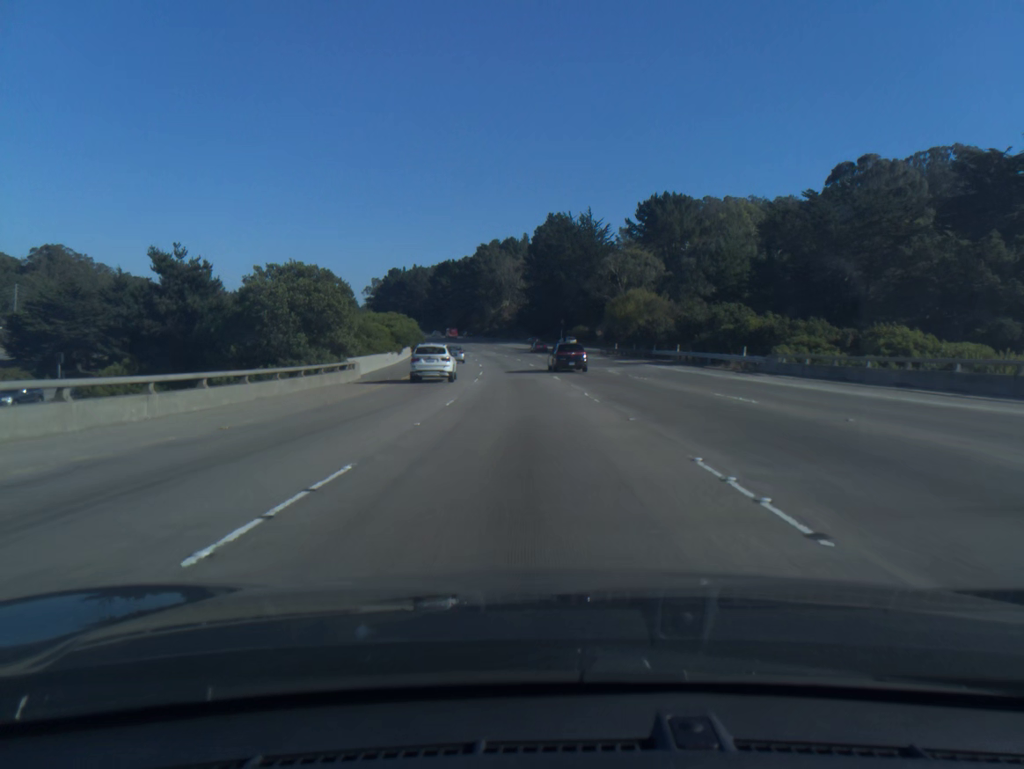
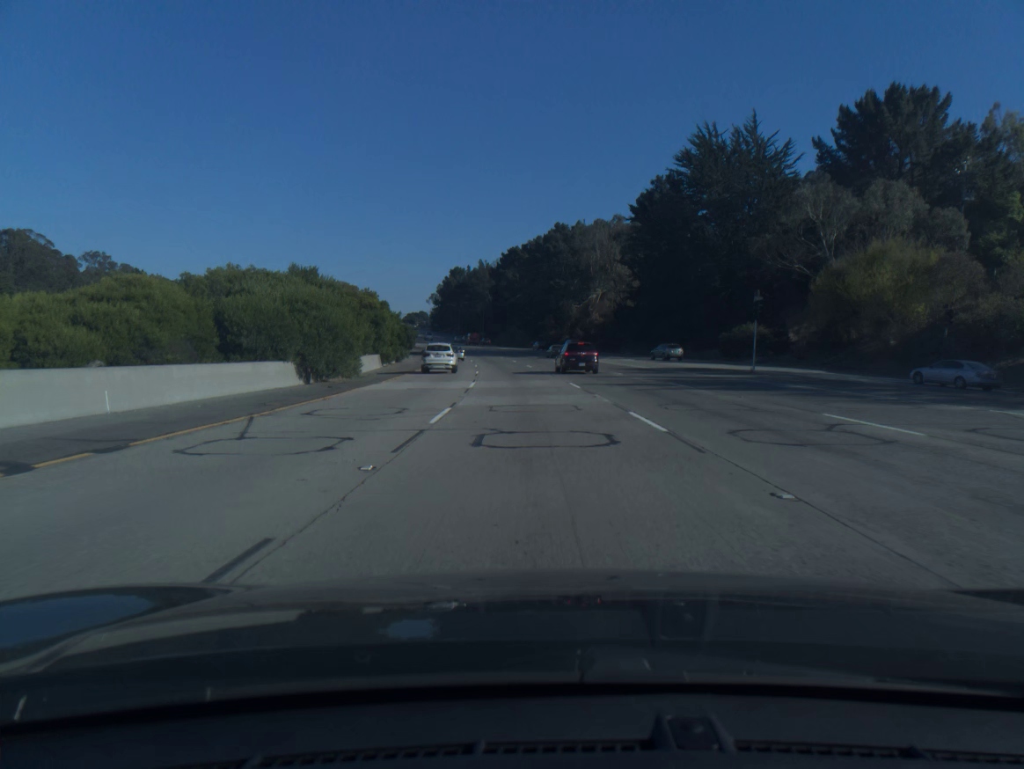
(-4.0, +71.7) m; -6°
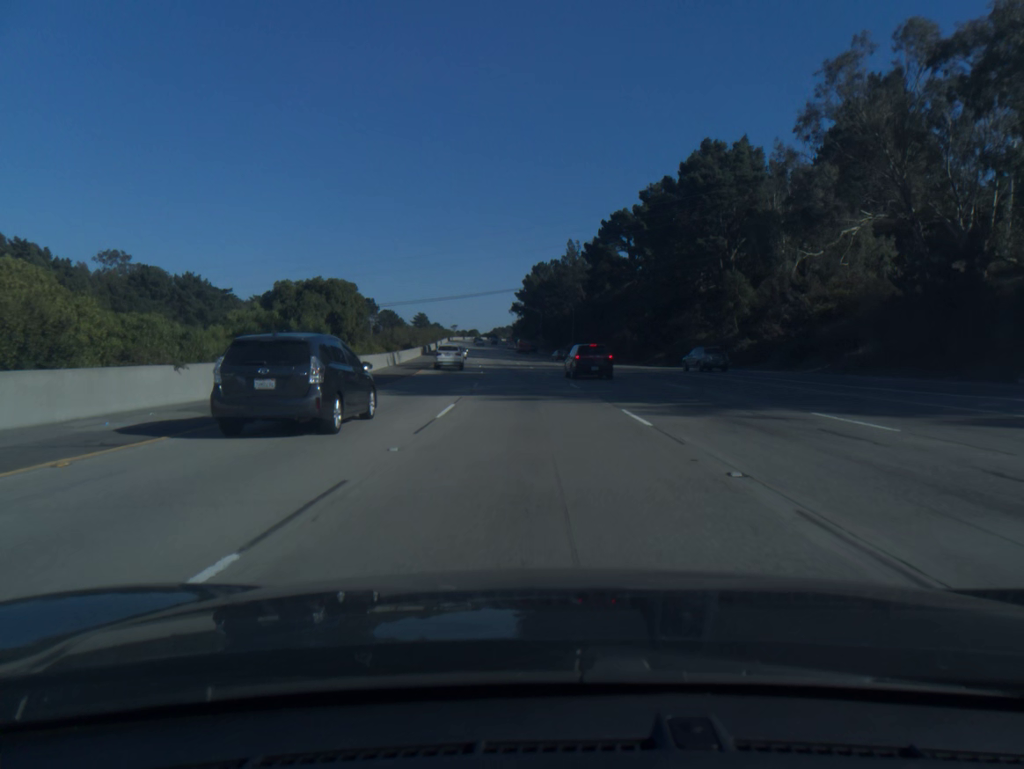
(-4.2, +71.0) m; -7°
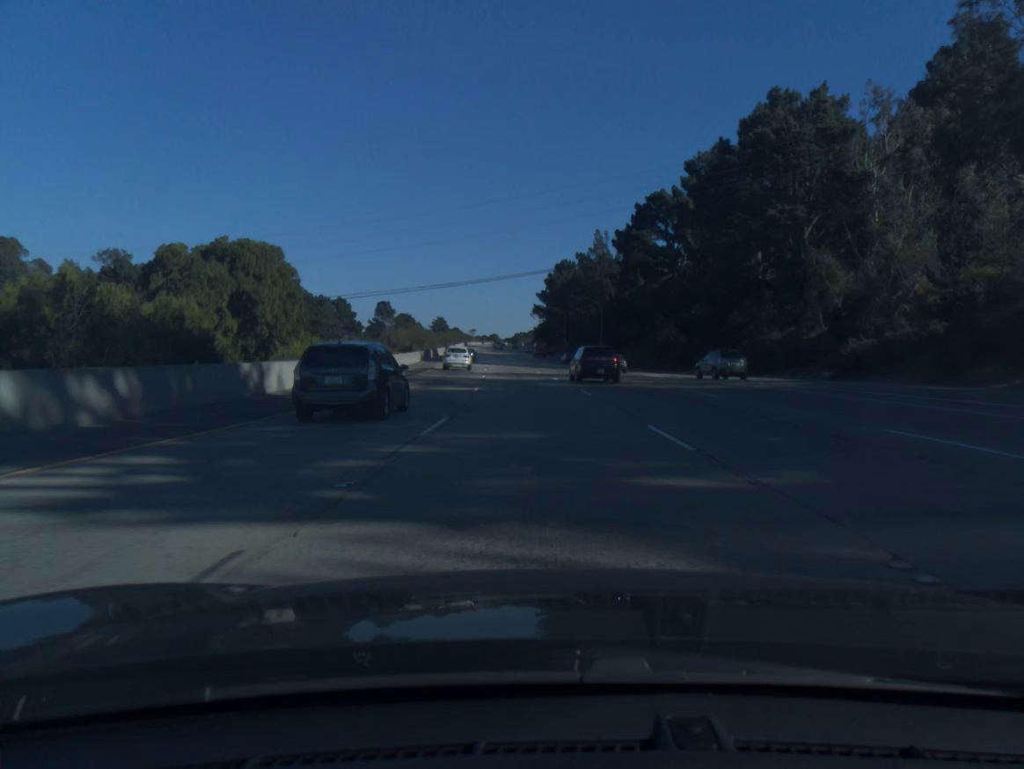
(-0.2, +17.7) m; -2°
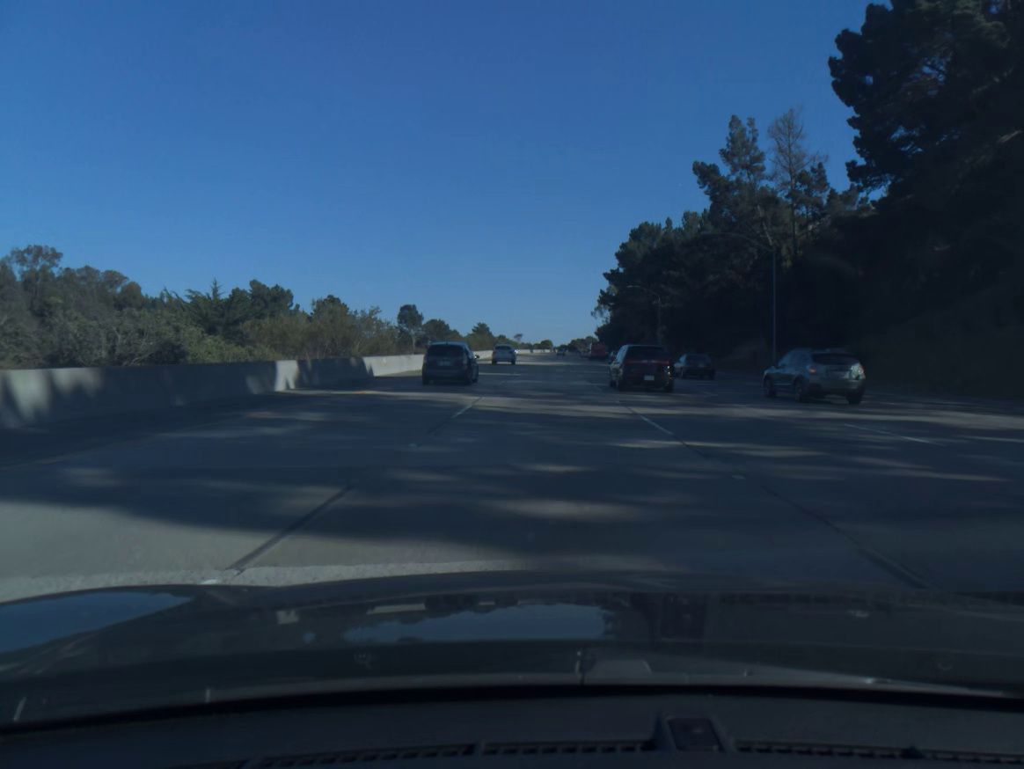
(-3.0, +70.4) m; -4°
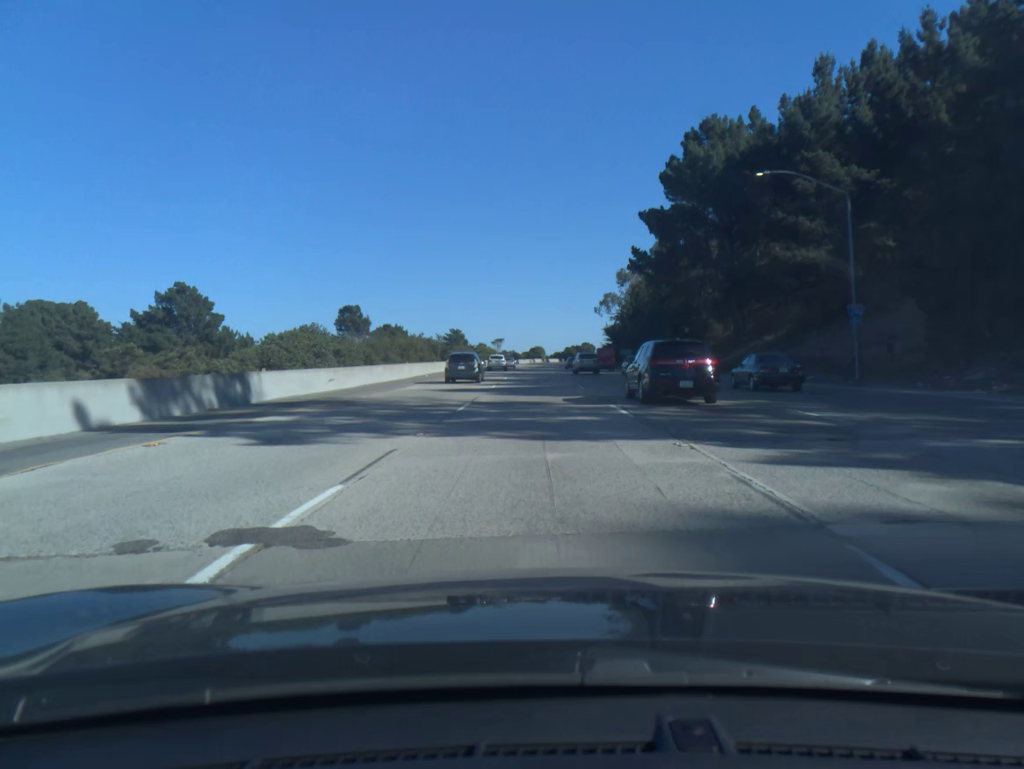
(+0.3, +70.2) m; +1°
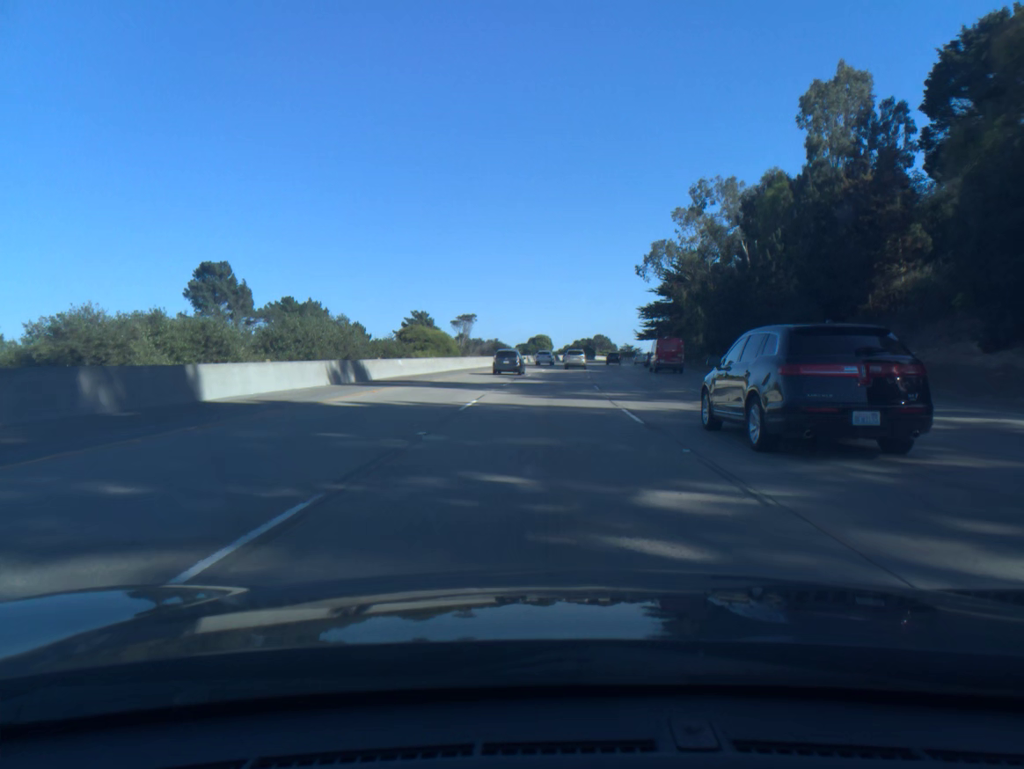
(-0.5, +88.3) m; 0°
